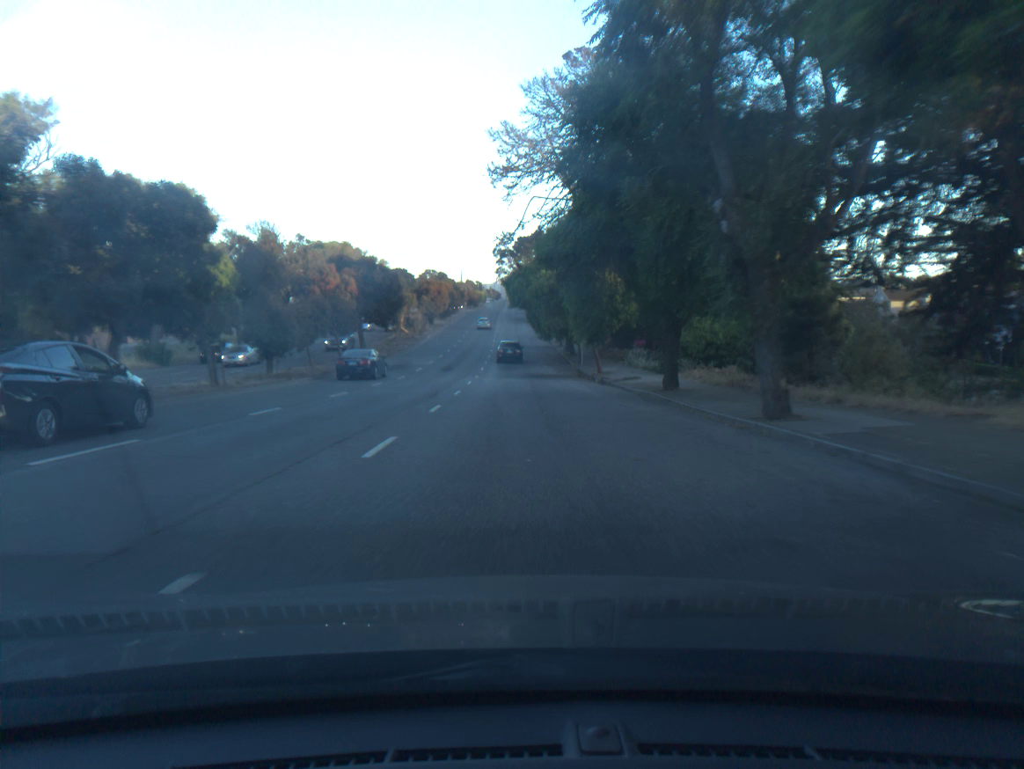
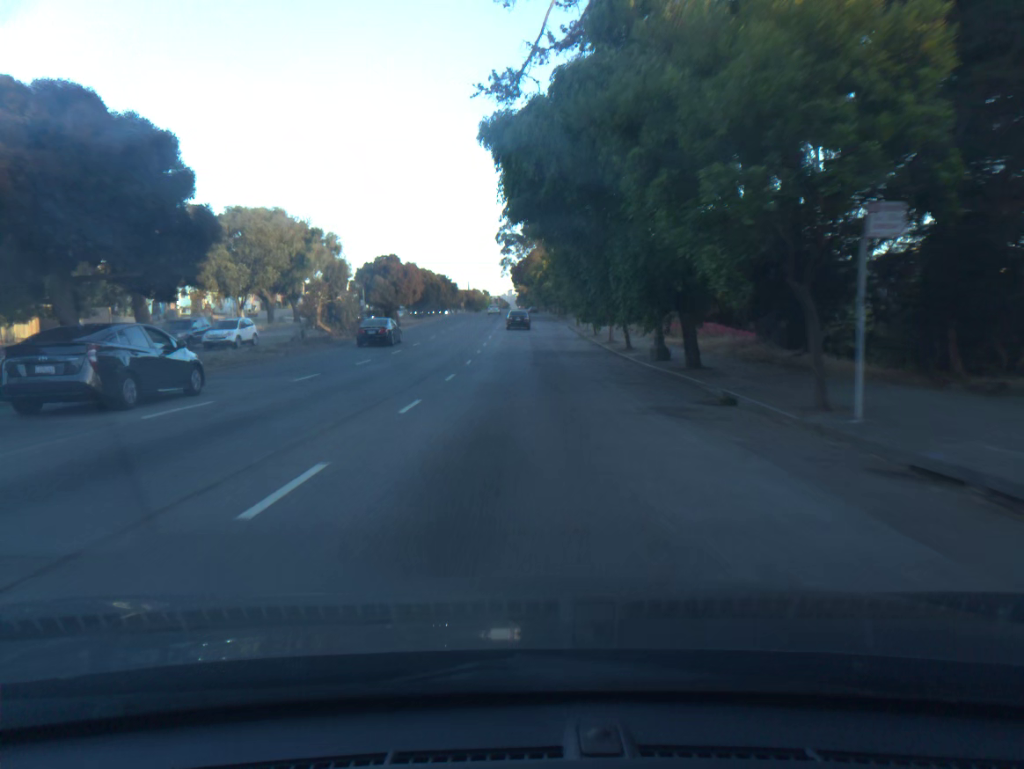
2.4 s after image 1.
(-0.2, +40.5) m; -1°
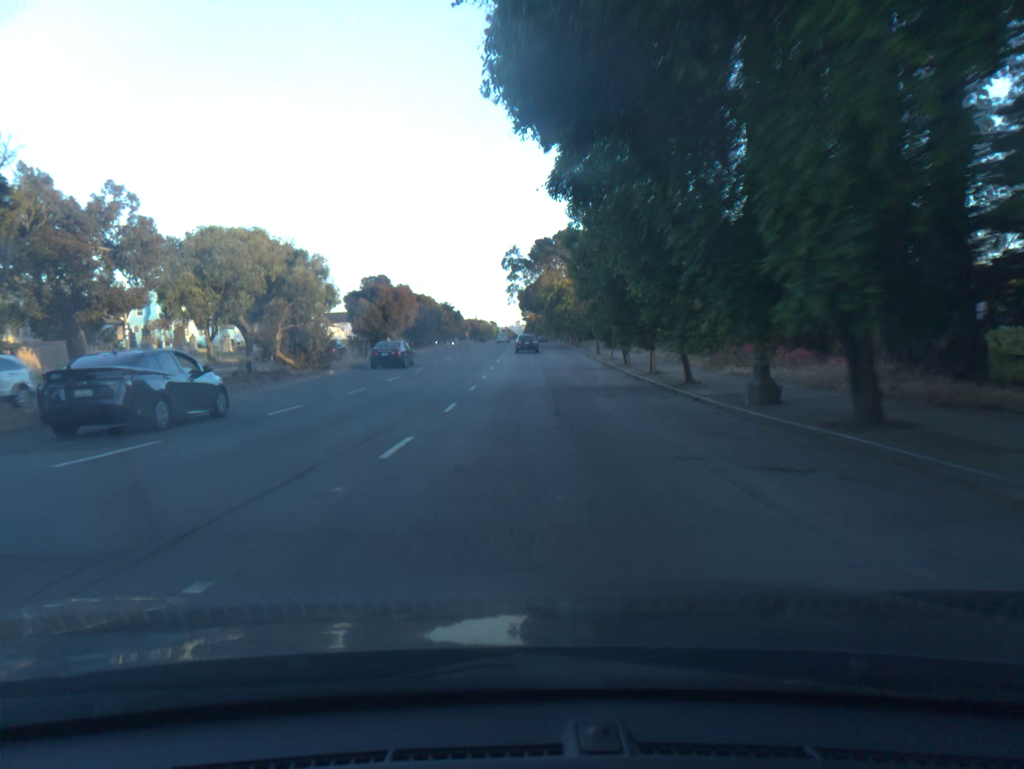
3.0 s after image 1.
(0.0, +10.2) m; 0°
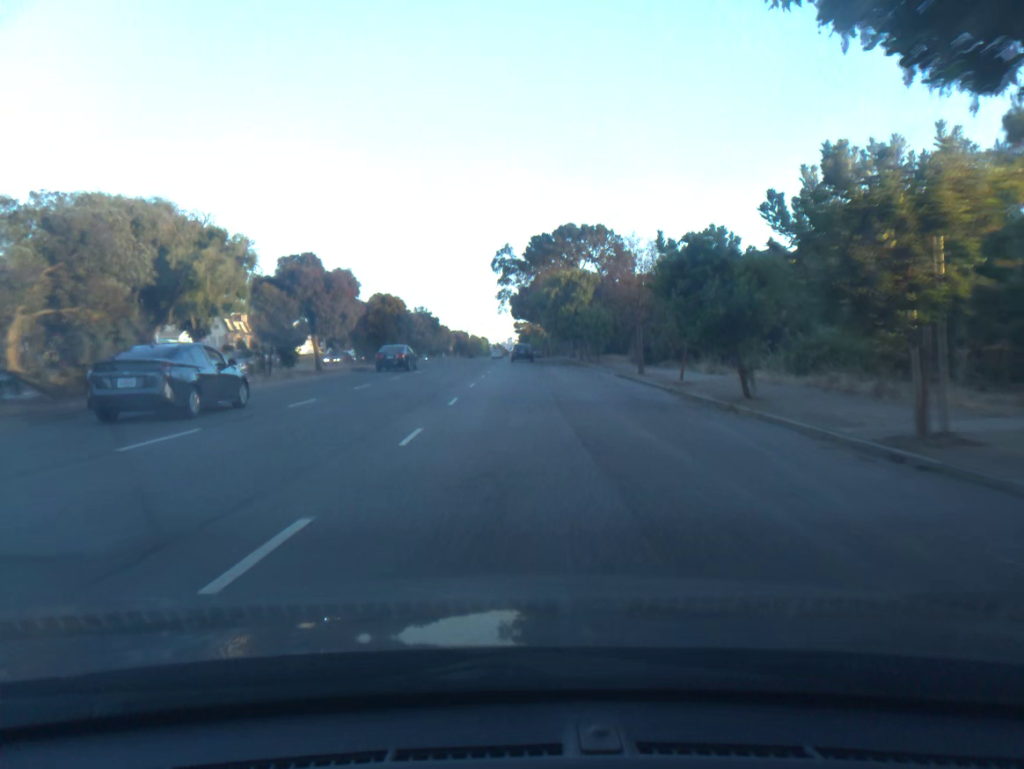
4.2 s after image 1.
(+0.1, +20.2) m; +1°
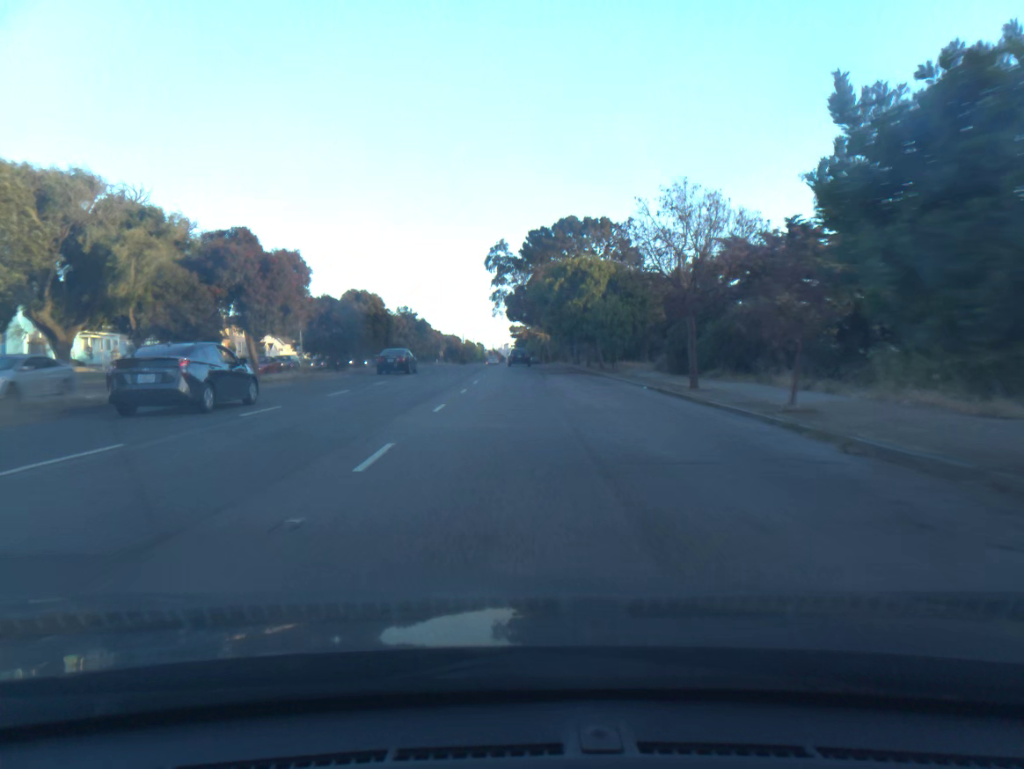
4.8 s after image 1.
(0.0, +9.9) m; 0°
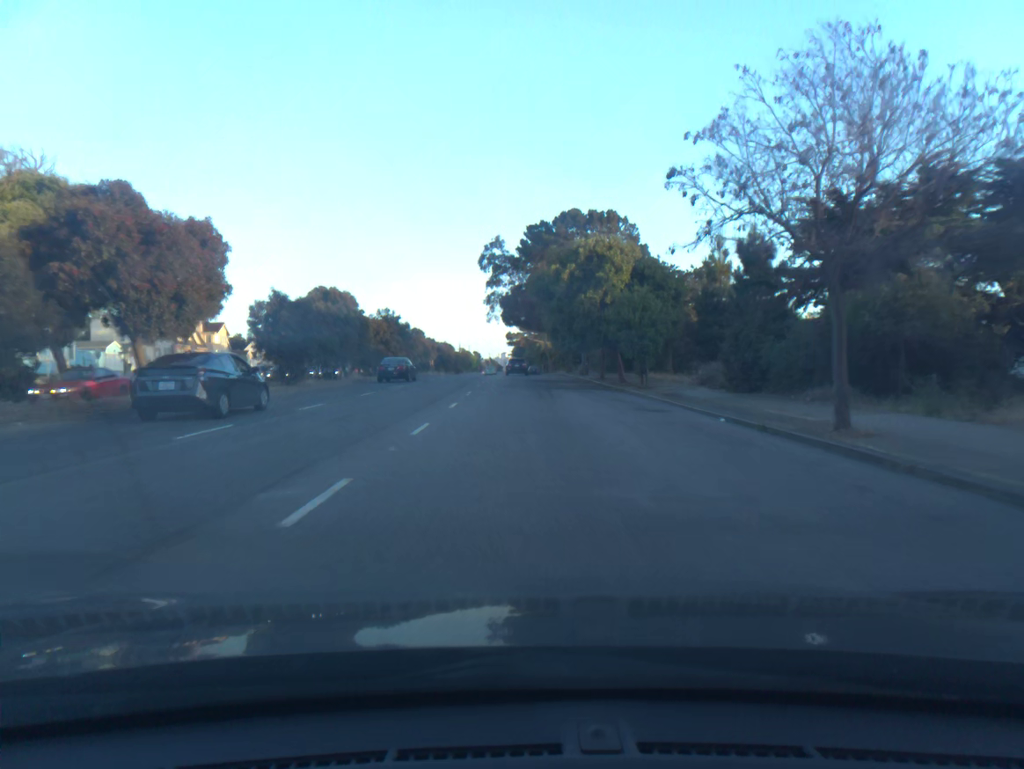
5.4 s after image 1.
(0.0, +9.7) m; 0°
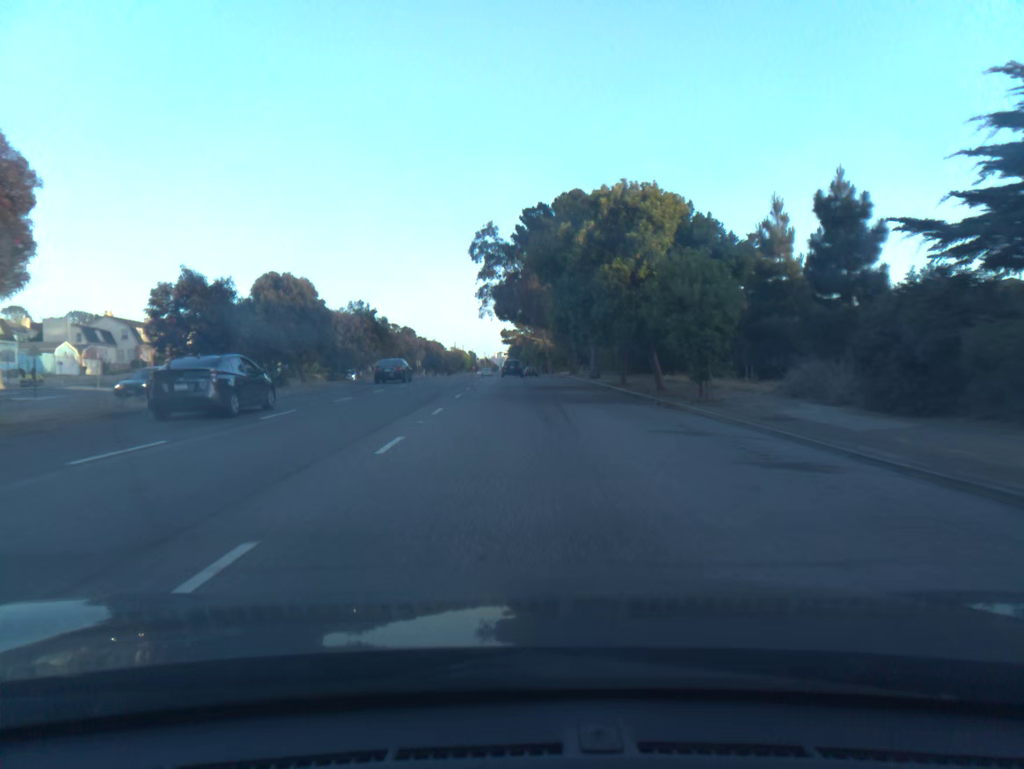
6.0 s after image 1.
(0.0, +9.7) m; 0°
